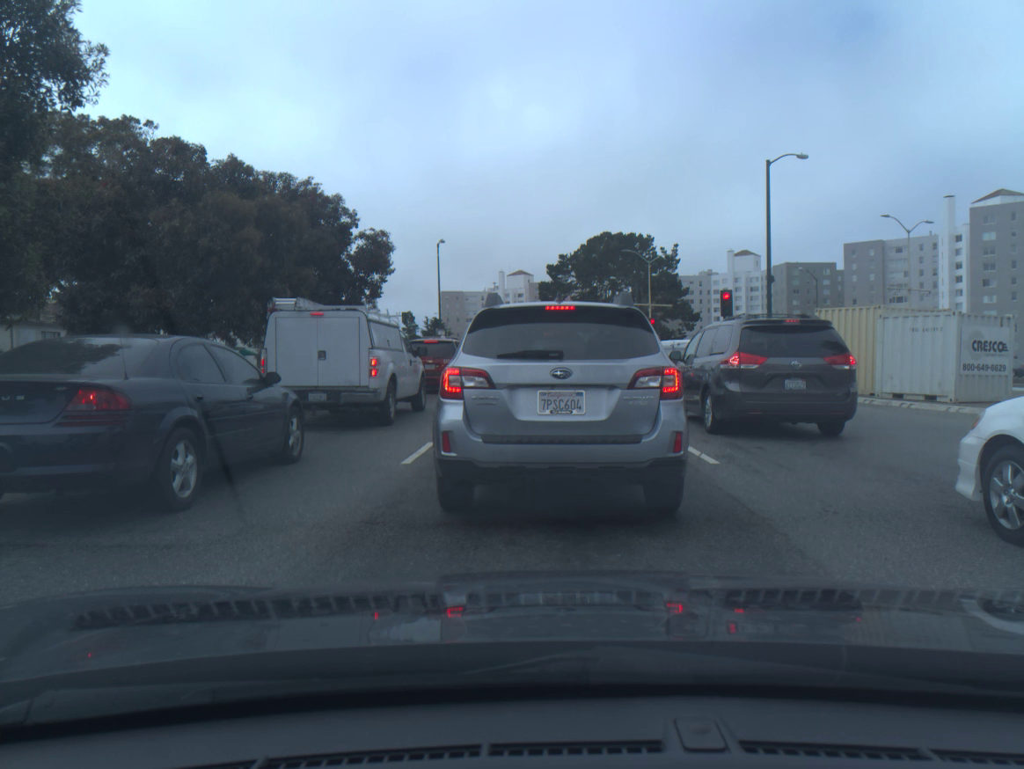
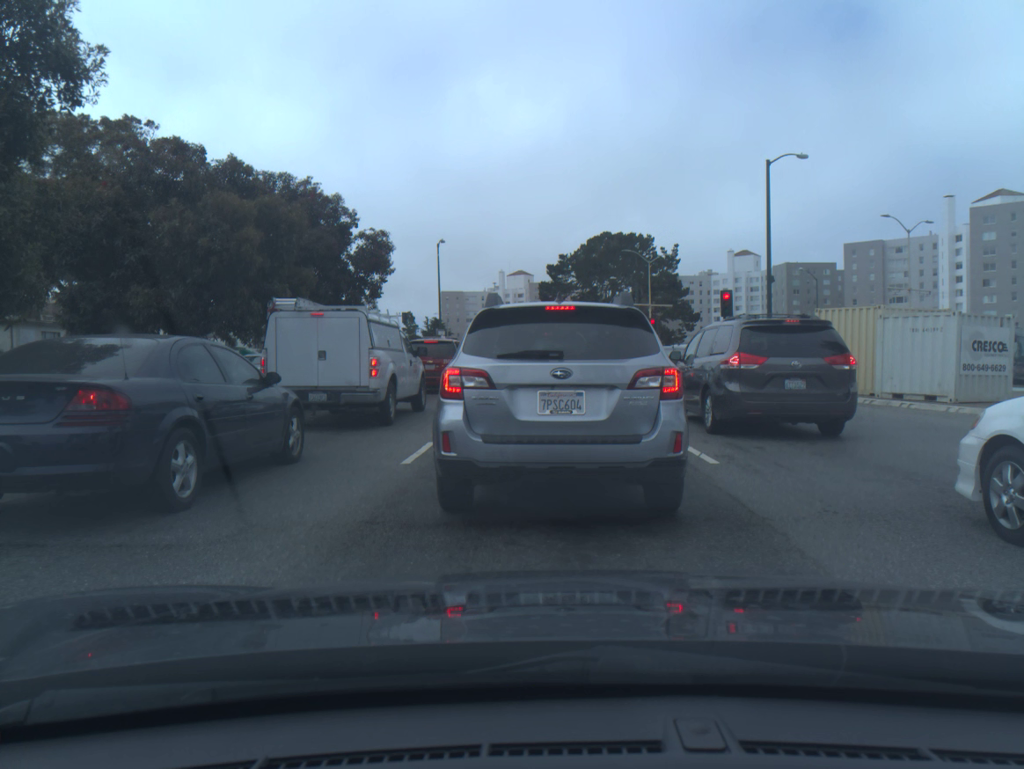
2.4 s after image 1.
(0.0, 0.0) m; 0°
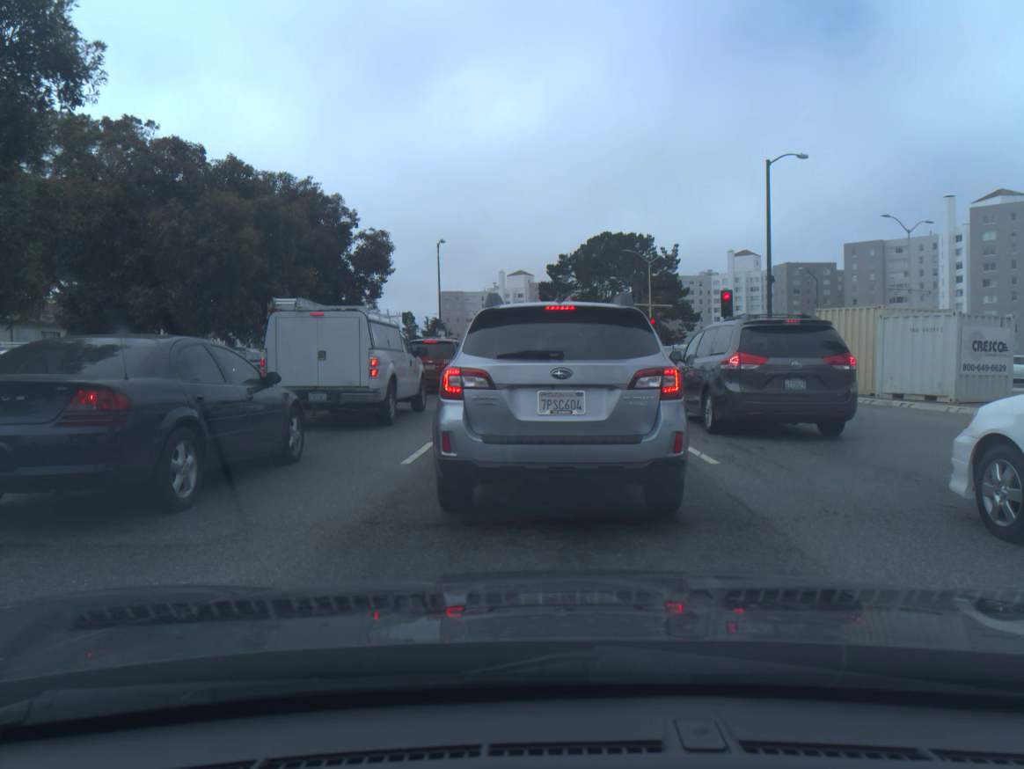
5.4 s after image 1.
(0.0, 0.0) m; 0°
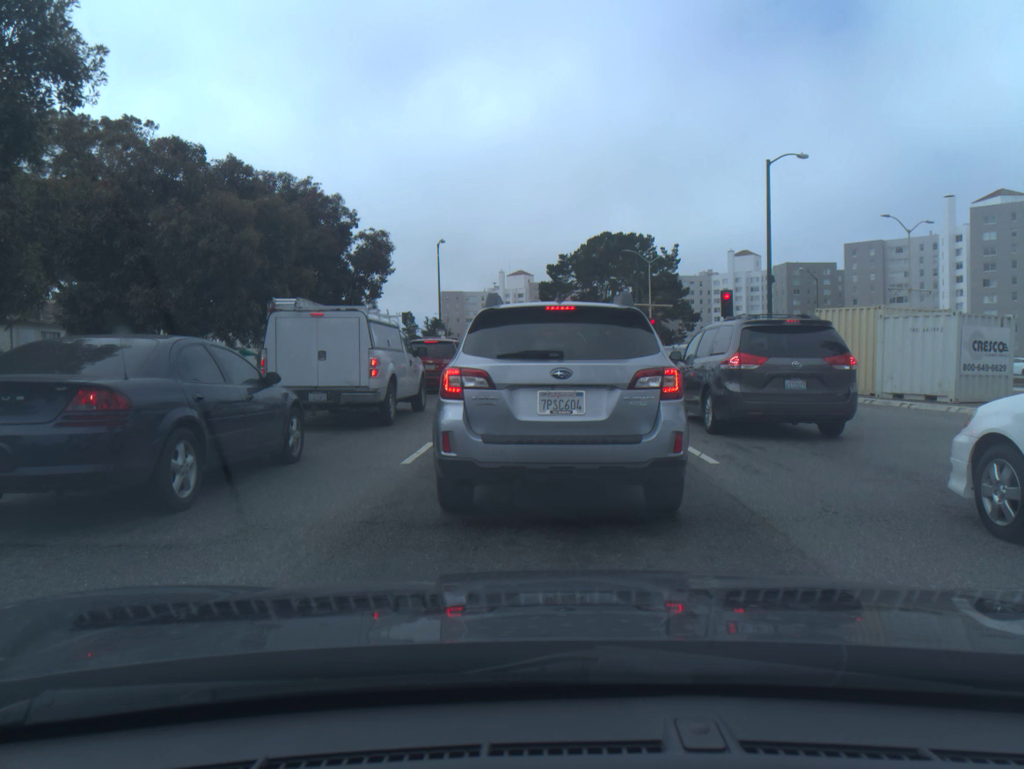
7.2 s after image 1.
(0.0, 0.0) m; 0°
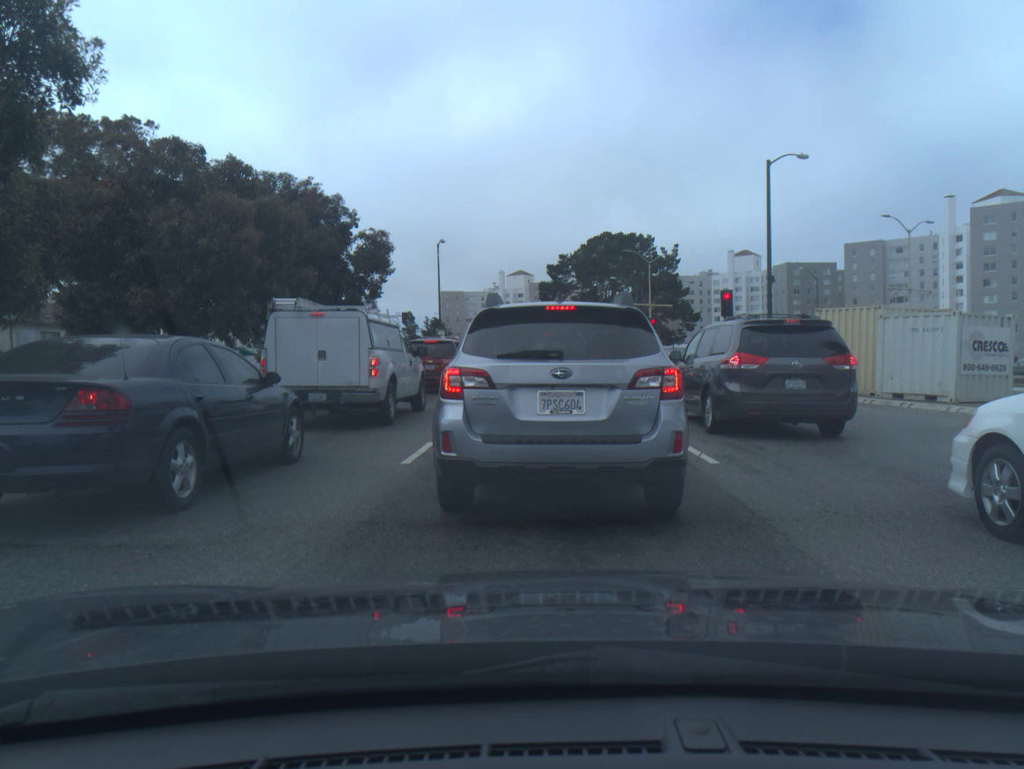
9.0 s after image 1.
(0.0, 0.0) m; 0°
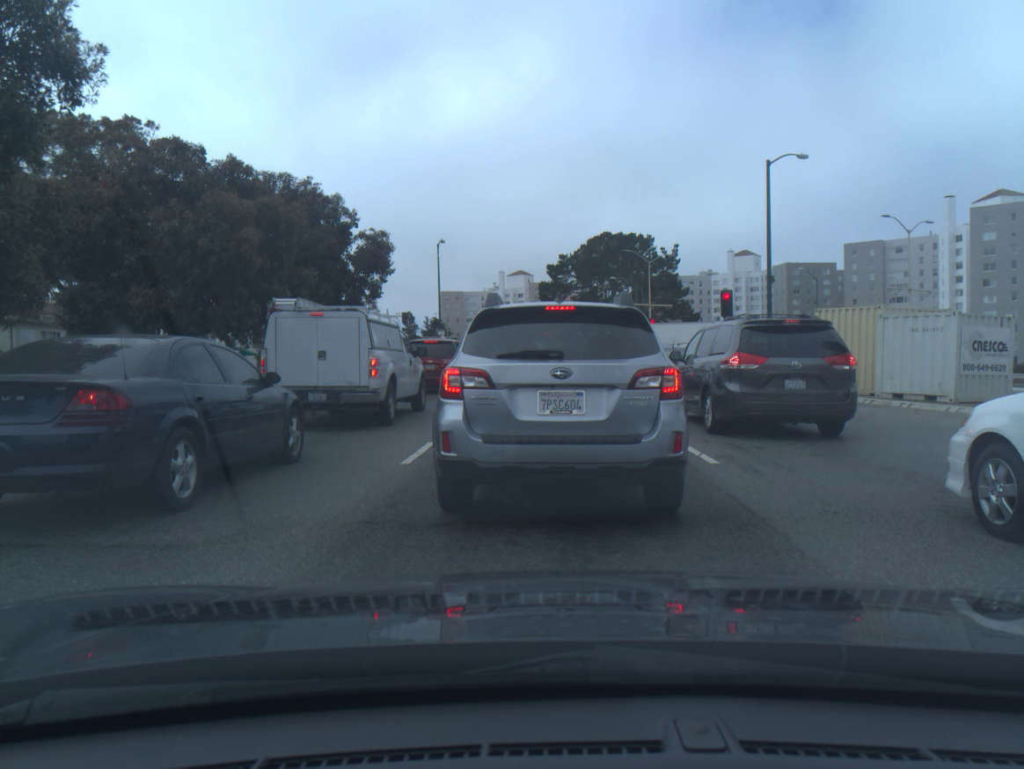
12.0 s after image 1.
(0.0, 0.0) m; 0°
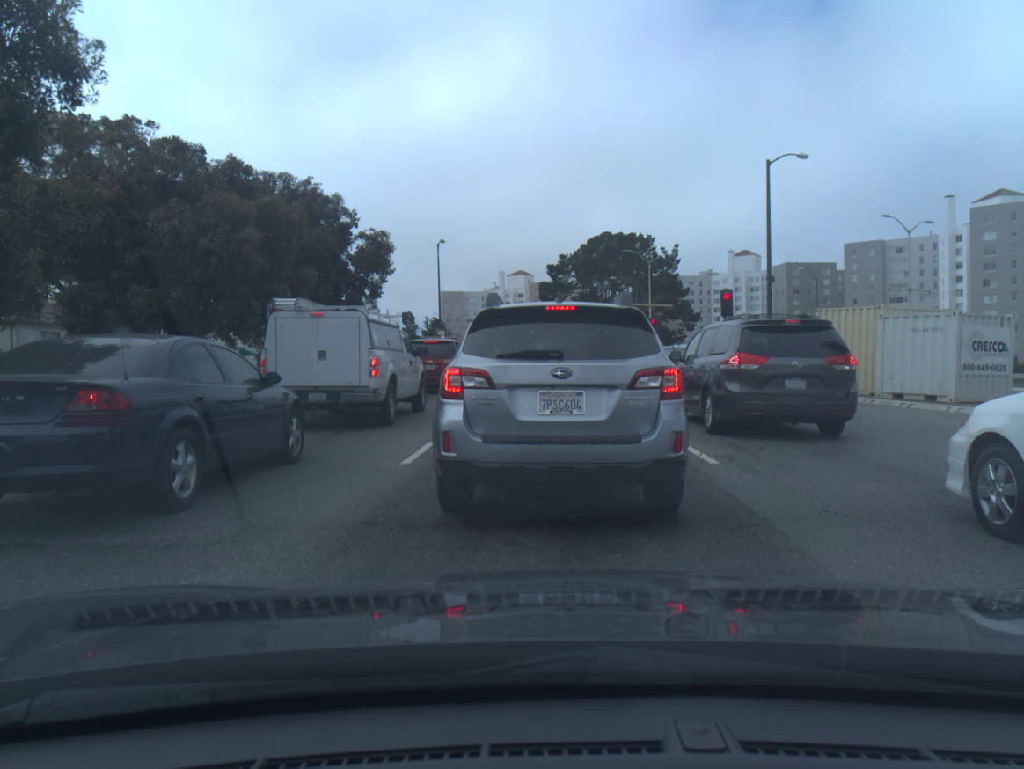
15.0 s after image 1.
(0.0, 0.0) m; 0°
